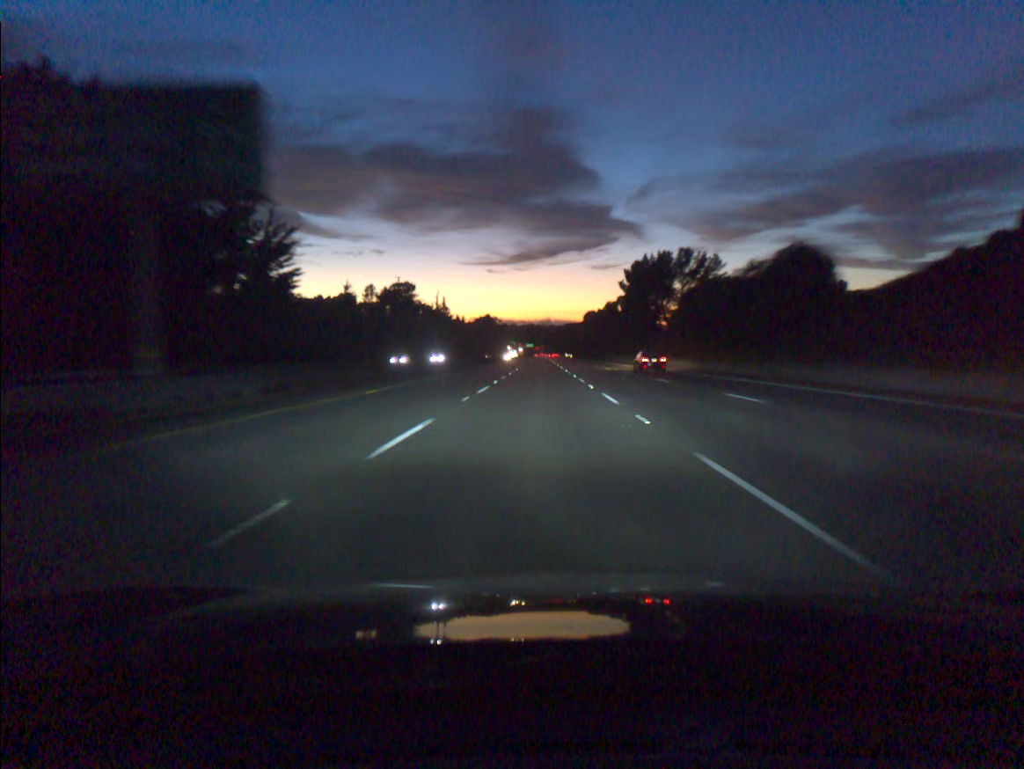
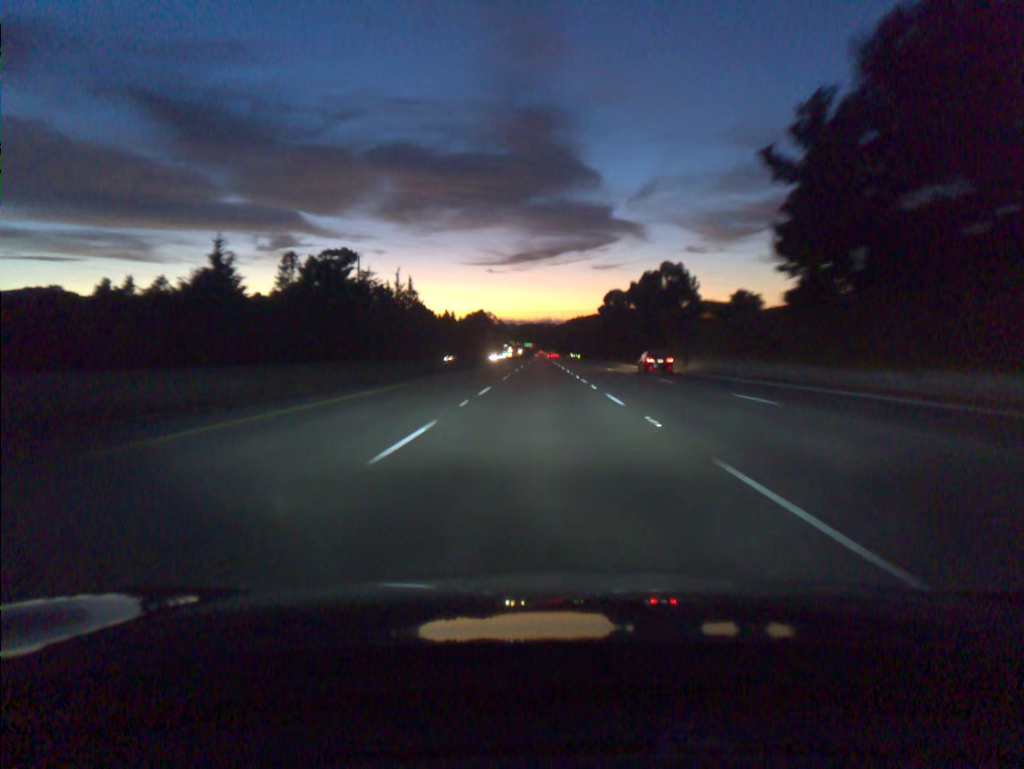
(-0.2, +73.6) m; 0°
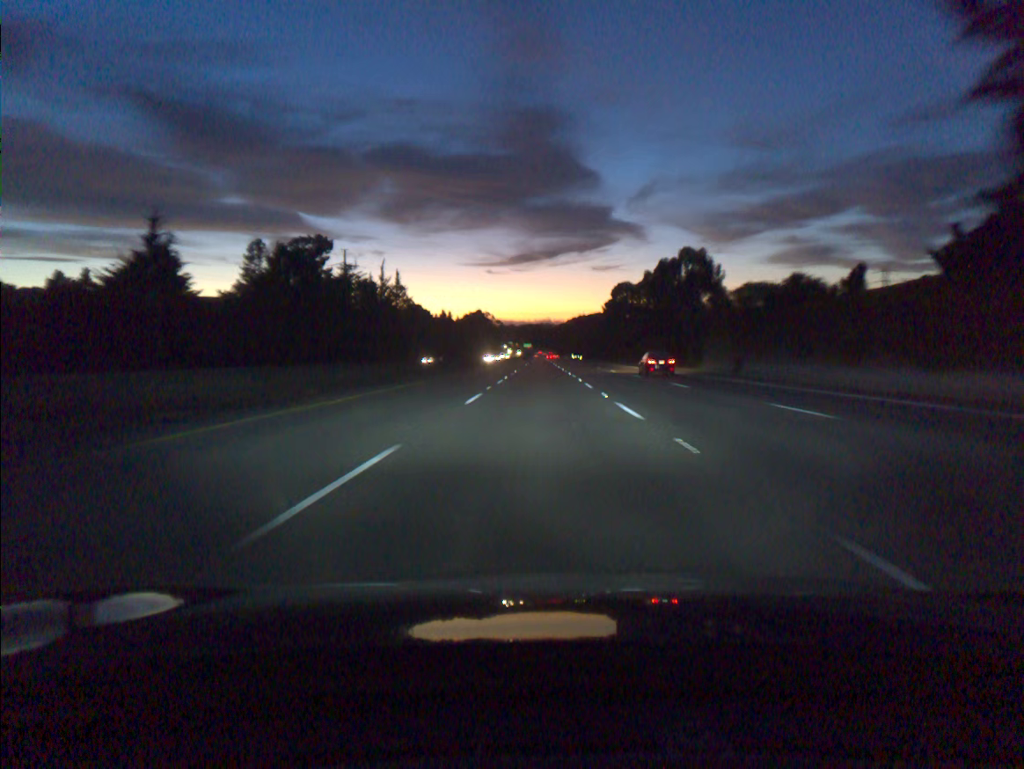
(0.0, +18.4) m; 0°
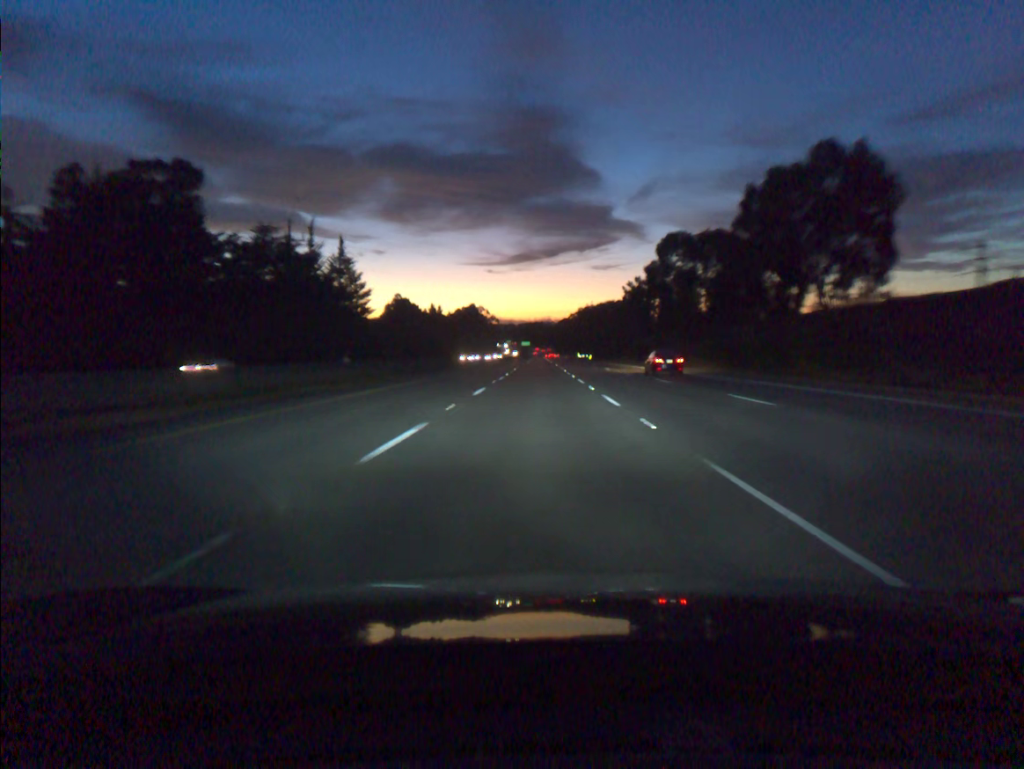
(+0.1, +55.1) m; 0°
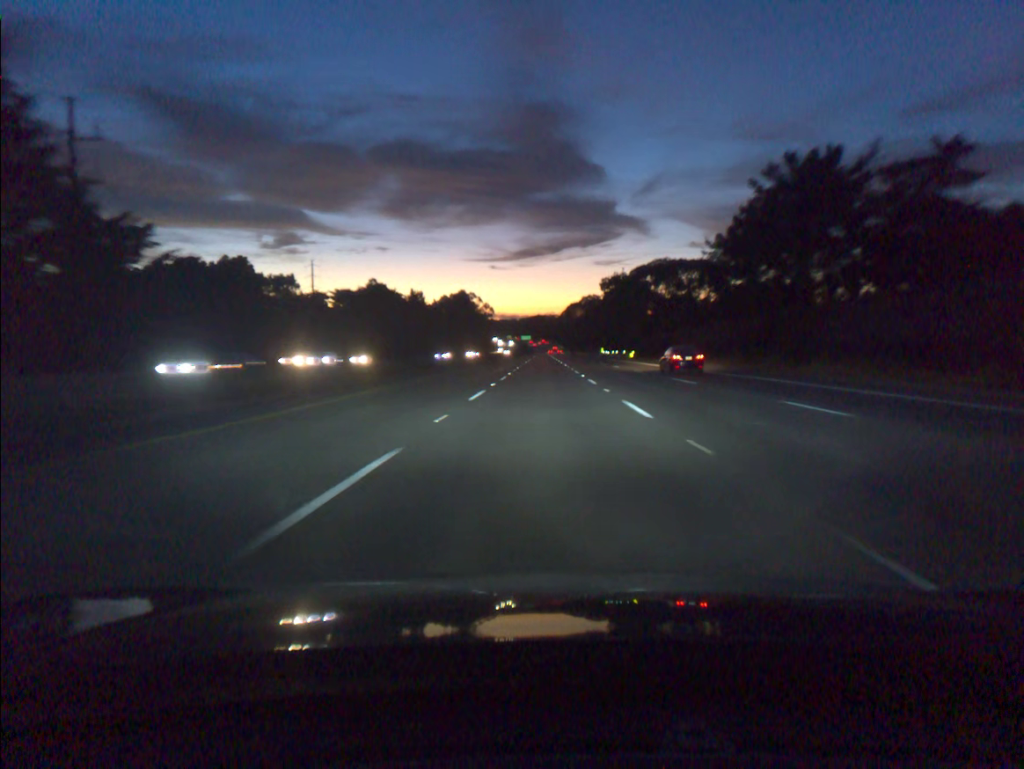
(-0.3, +91.5) m; 0°
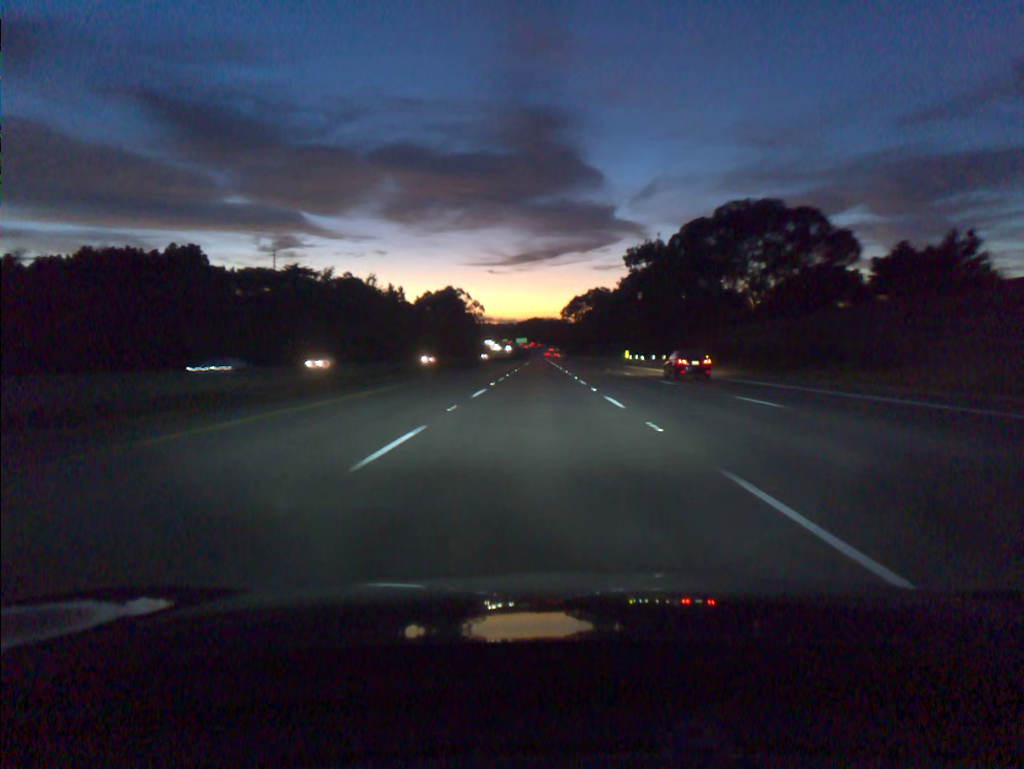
(+0.1, +55.0) m; 0°
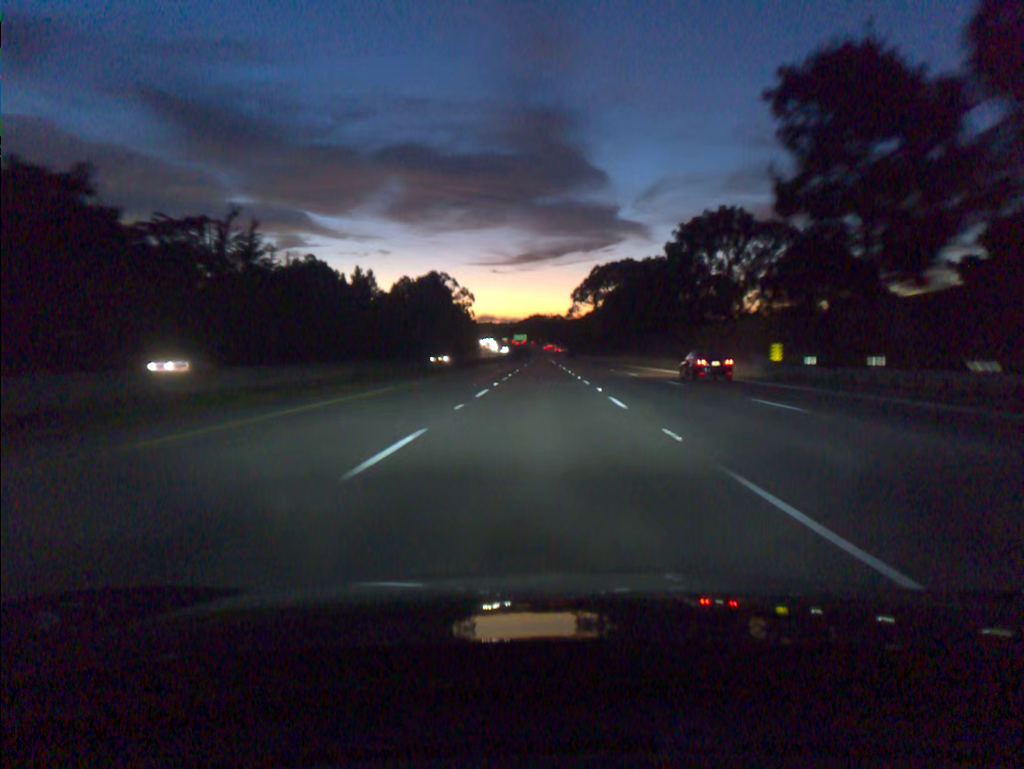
(-0.1, +73.5) m; 0°
